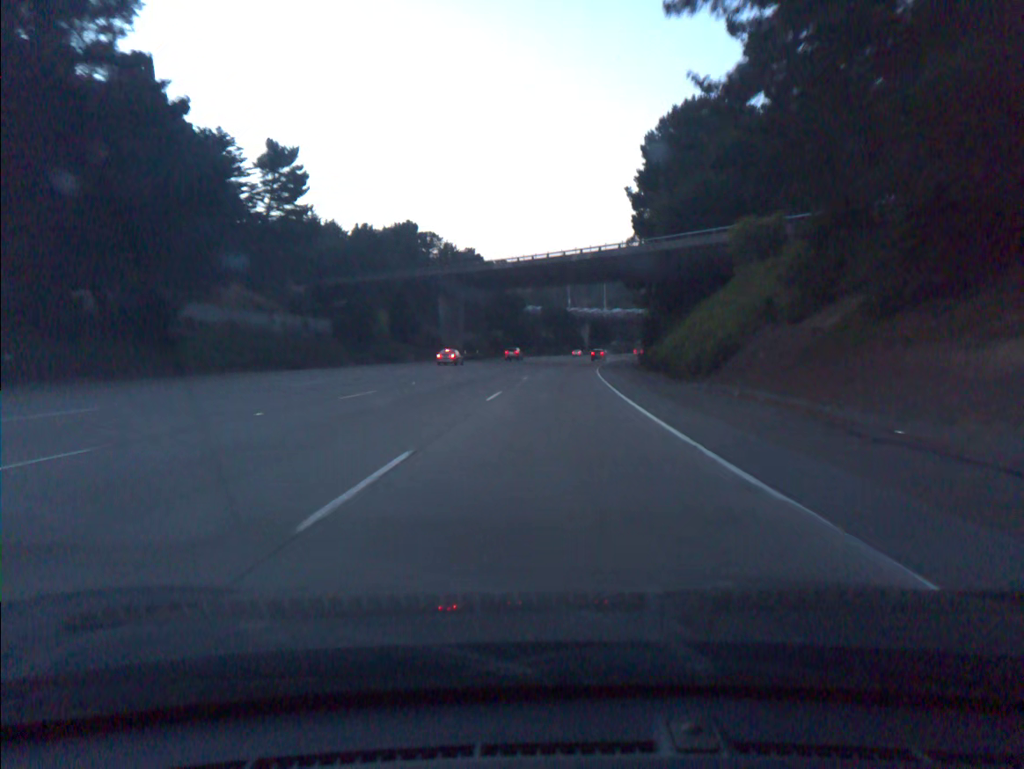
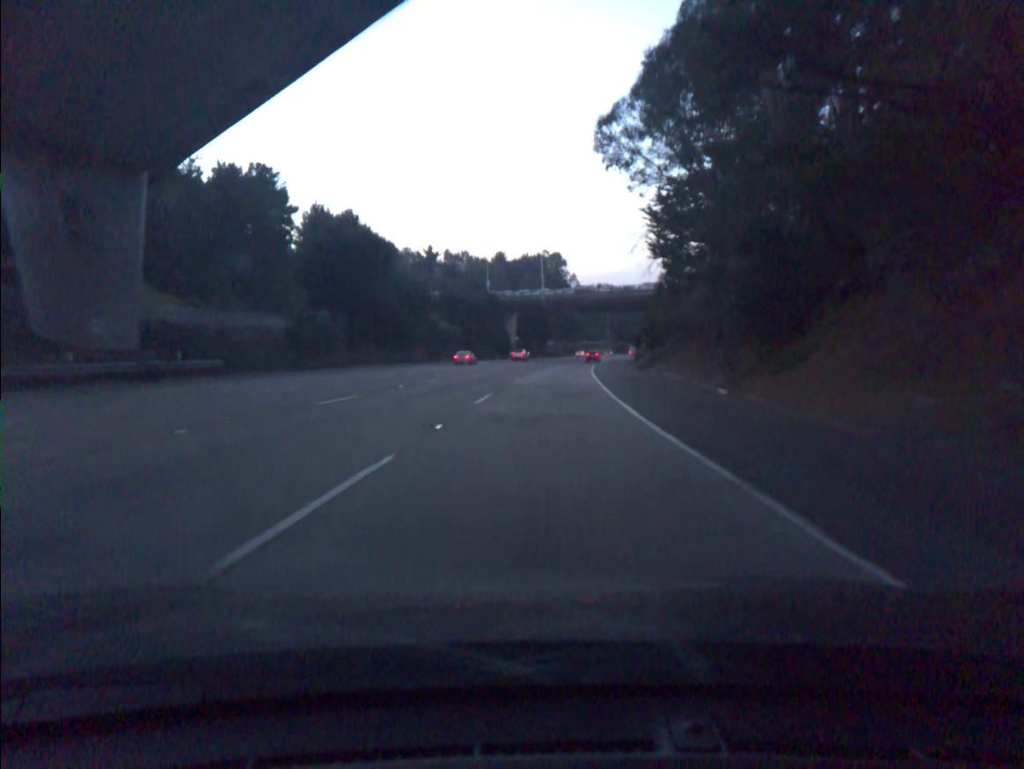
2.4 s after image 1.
(+3.8, +73.8) m; +6°
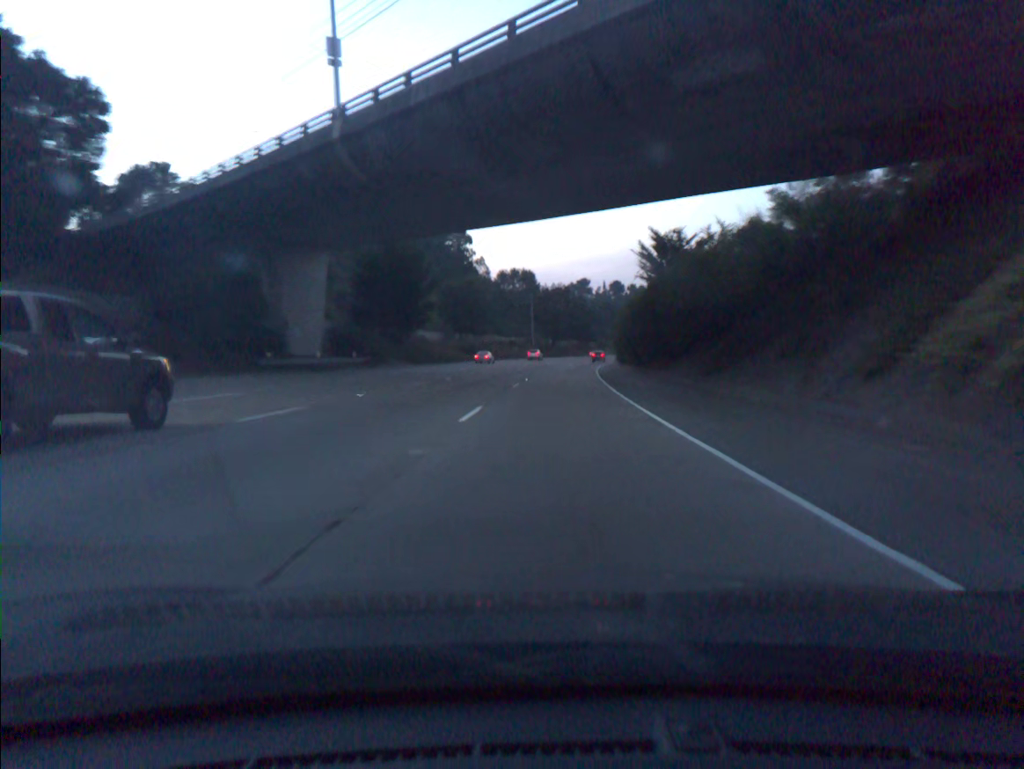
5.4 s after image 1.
(+4.8, +92.0) m; +7°
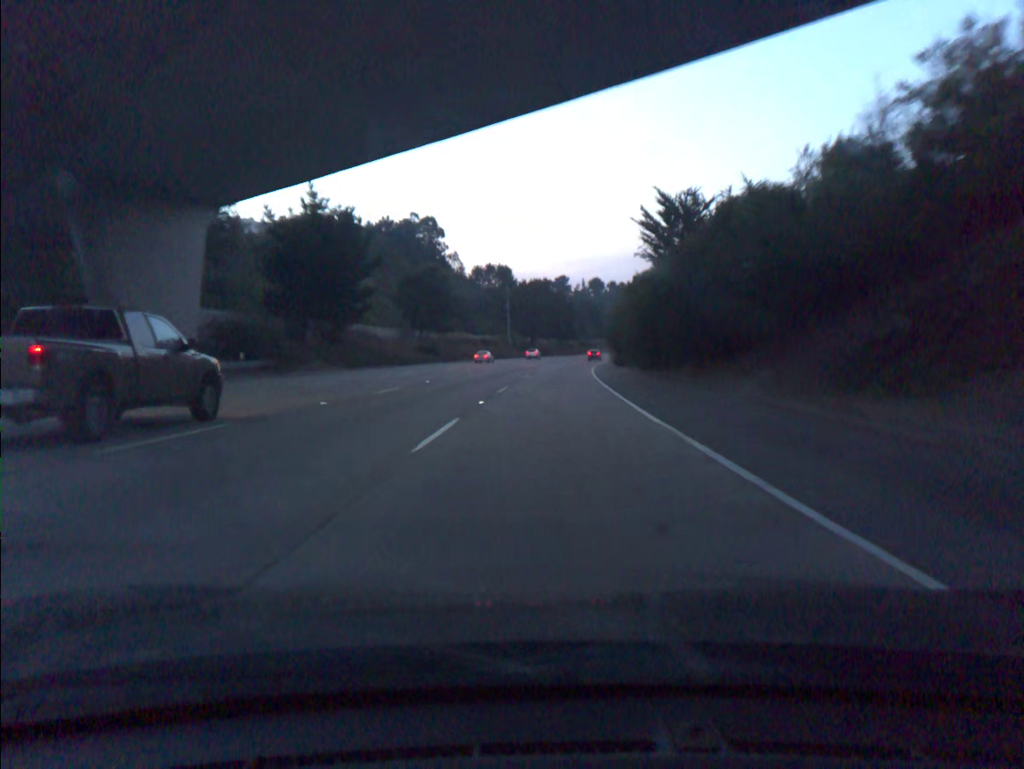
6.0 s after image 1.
(+0.2, +18.5) m; +1°
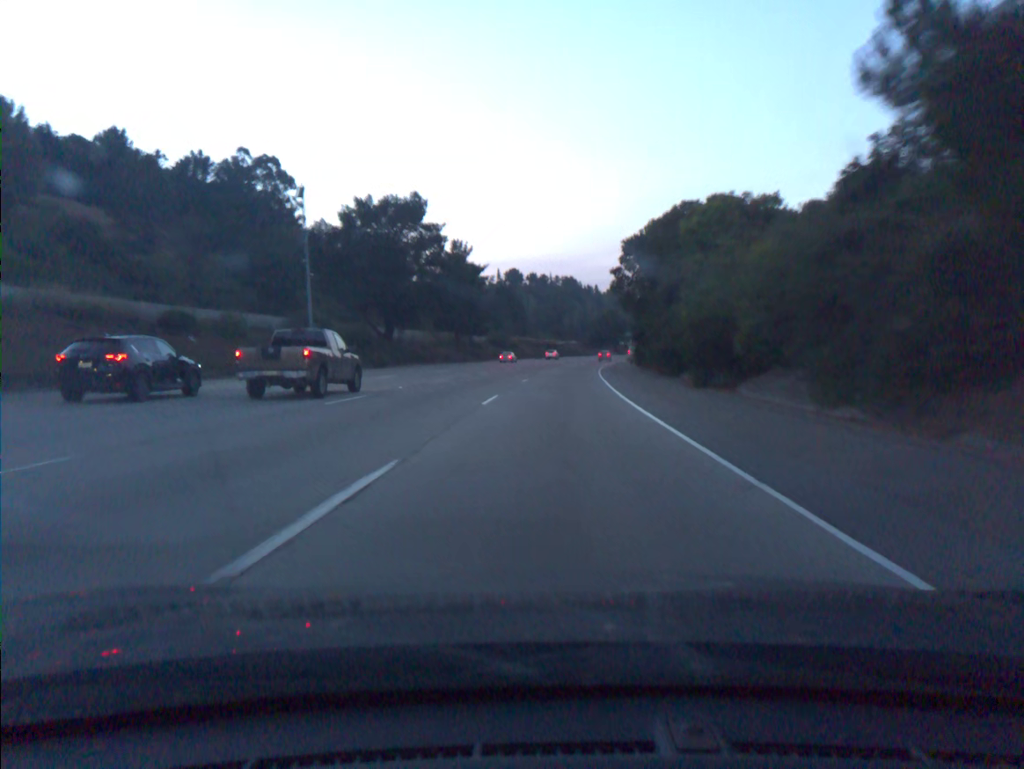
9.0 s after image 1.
(+5.1, +92.2) m; +6°
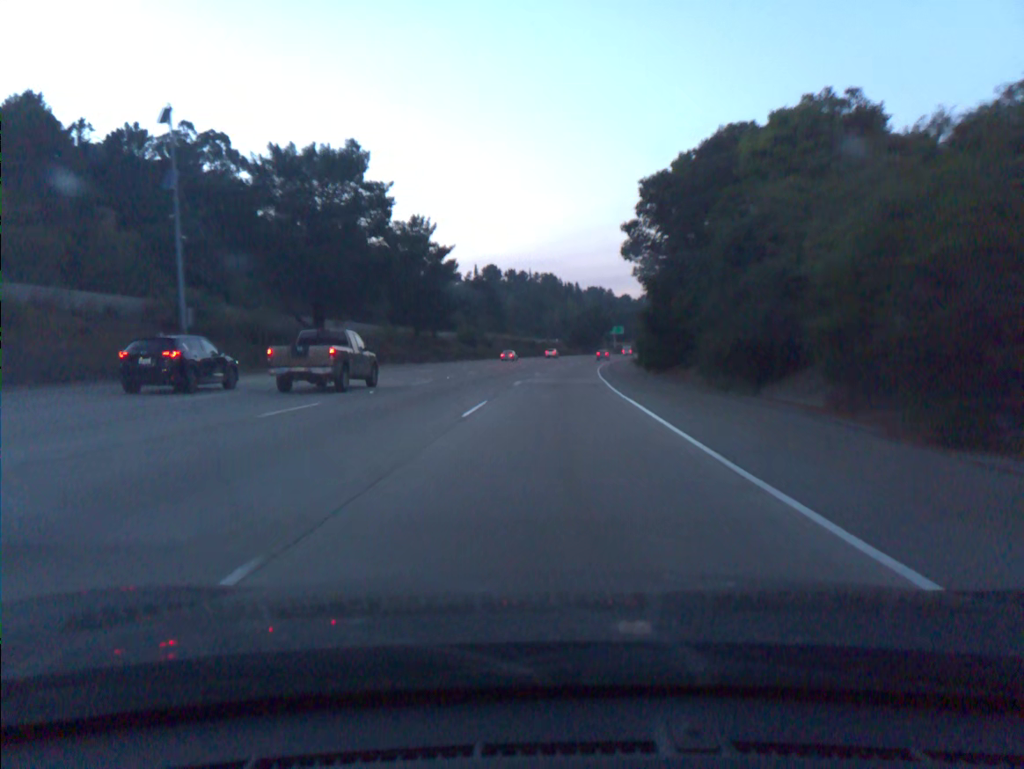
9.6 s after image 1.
(+0.2, +18.5) m; +1°
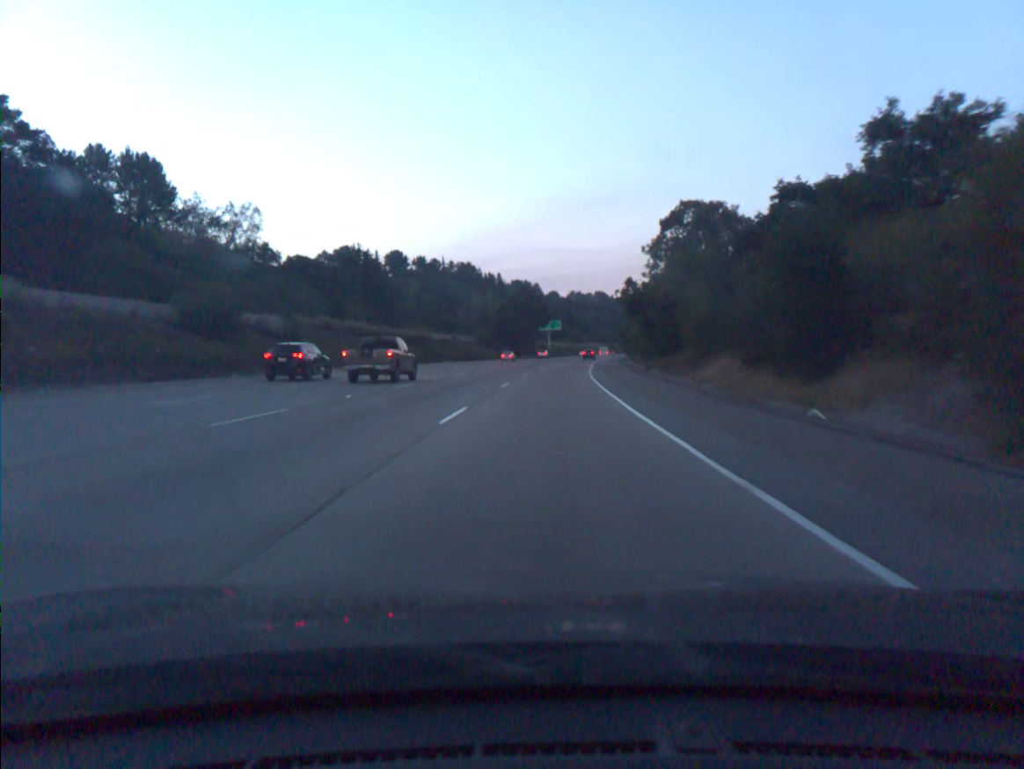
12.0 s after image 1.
(+3.8, +73.8) m; +6°
